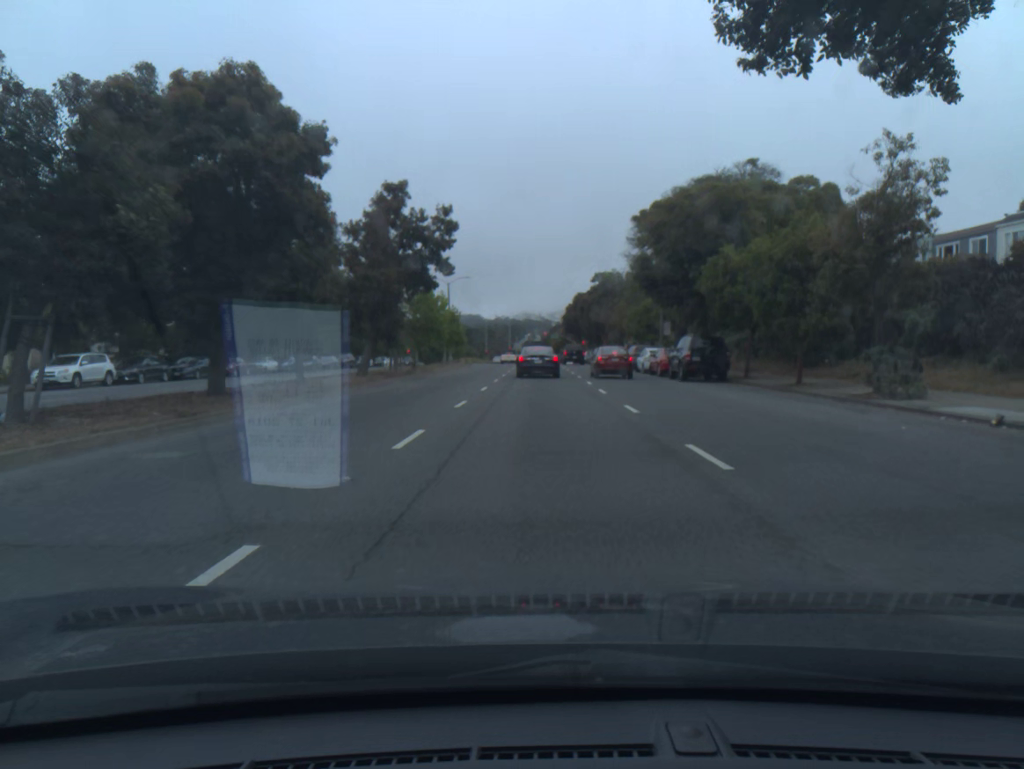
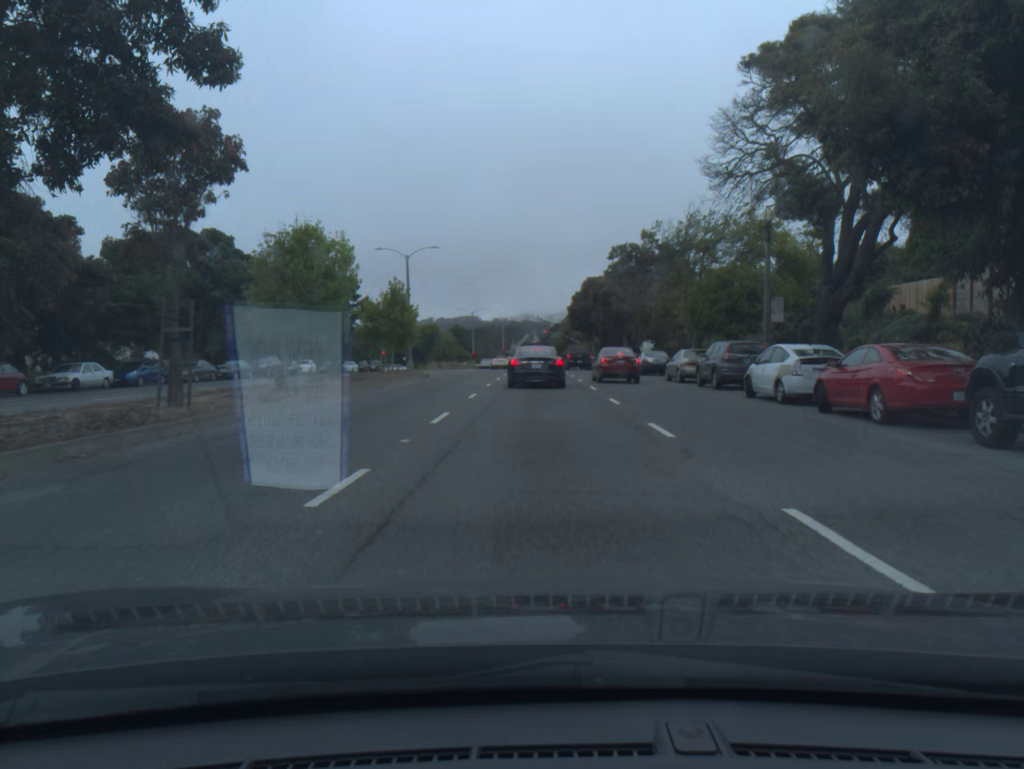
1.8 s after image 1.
(0.0, +25.7) m; 0°
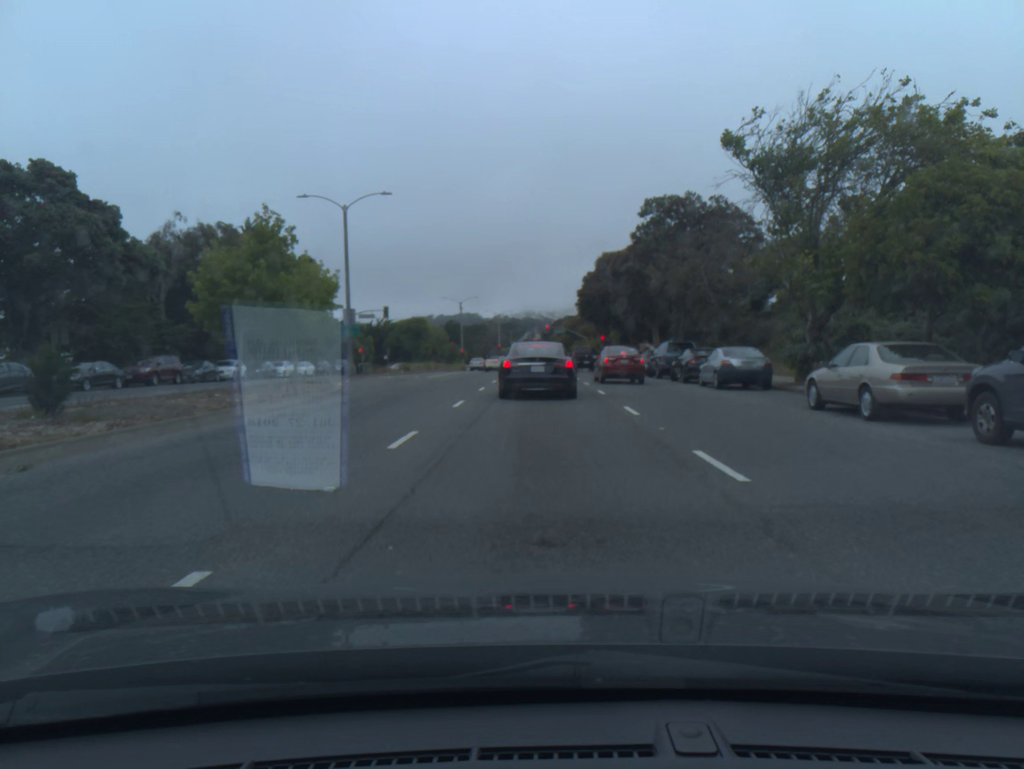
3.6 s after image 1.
(0.0, +18.9) m; 0°
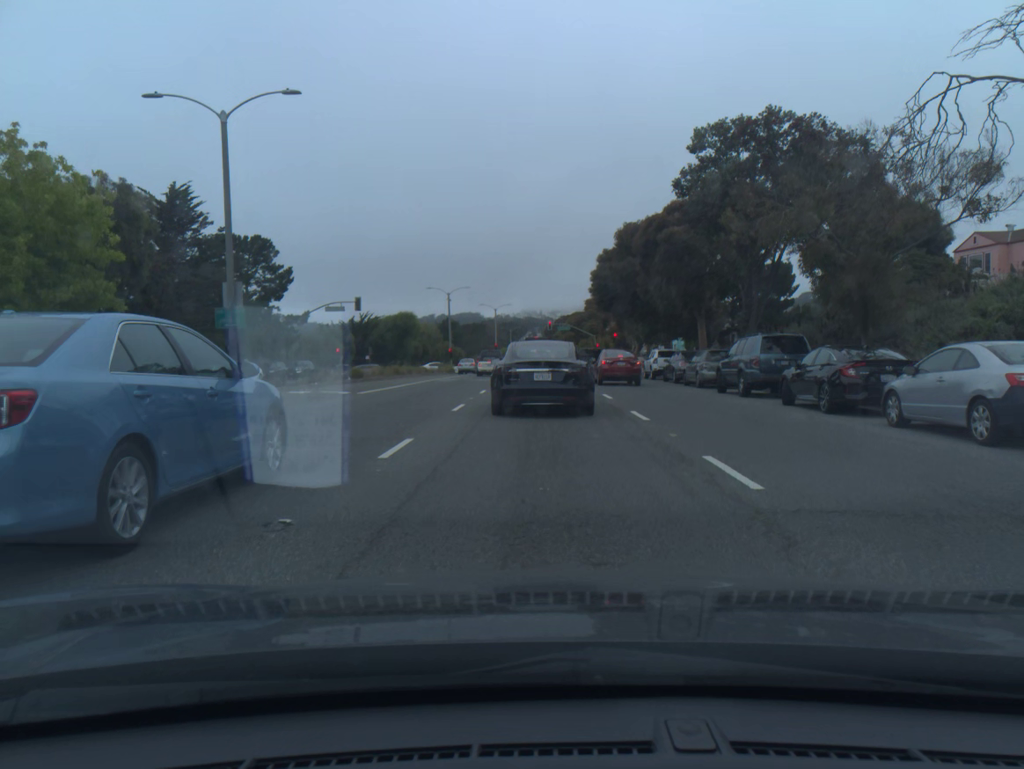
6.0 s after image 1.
(-0.1, +15.8) m; 0°
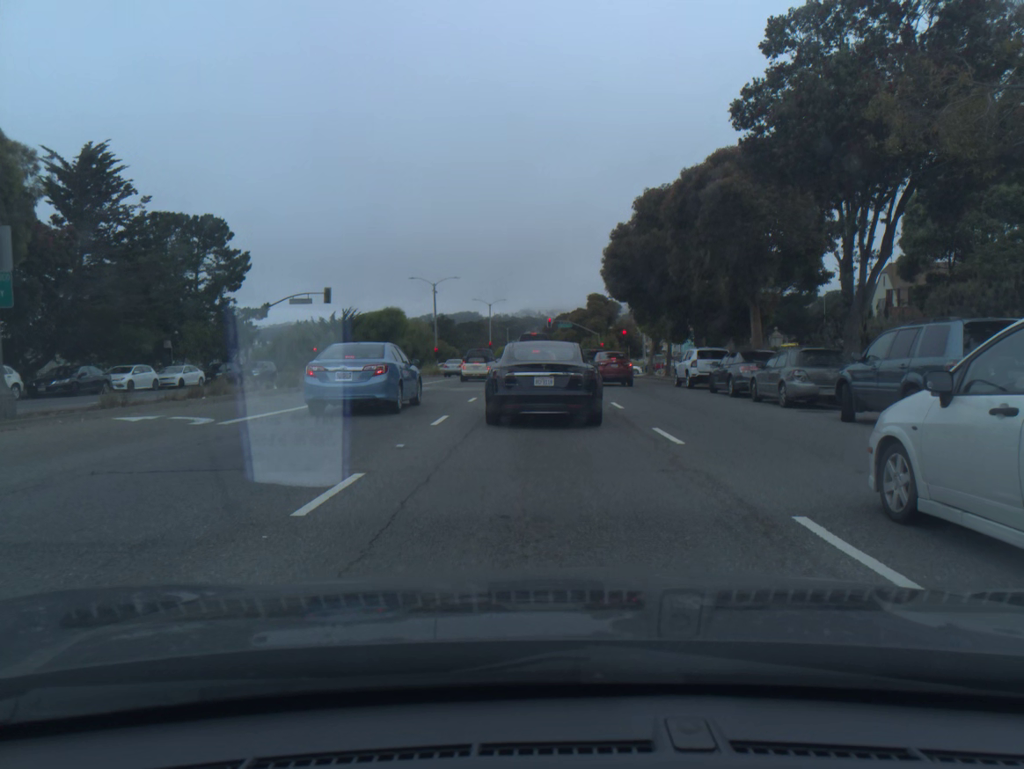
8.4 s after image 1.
(0.0, +10.5) m; 0°
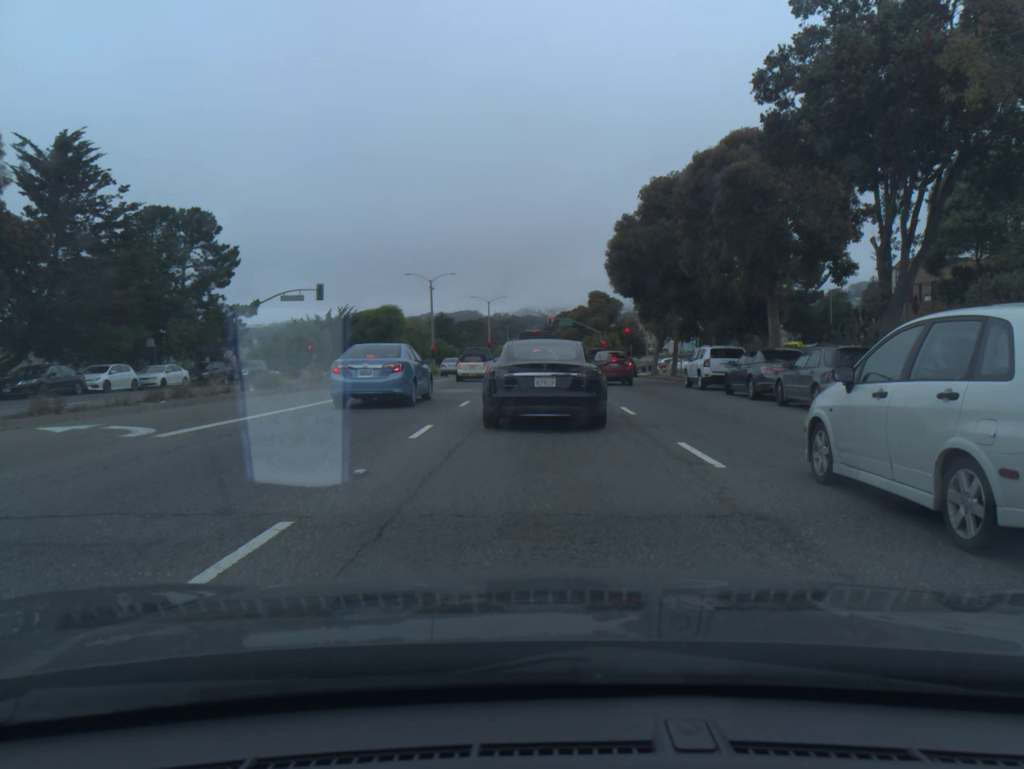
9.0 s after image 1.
(0.0, +2.3) m; 0°
